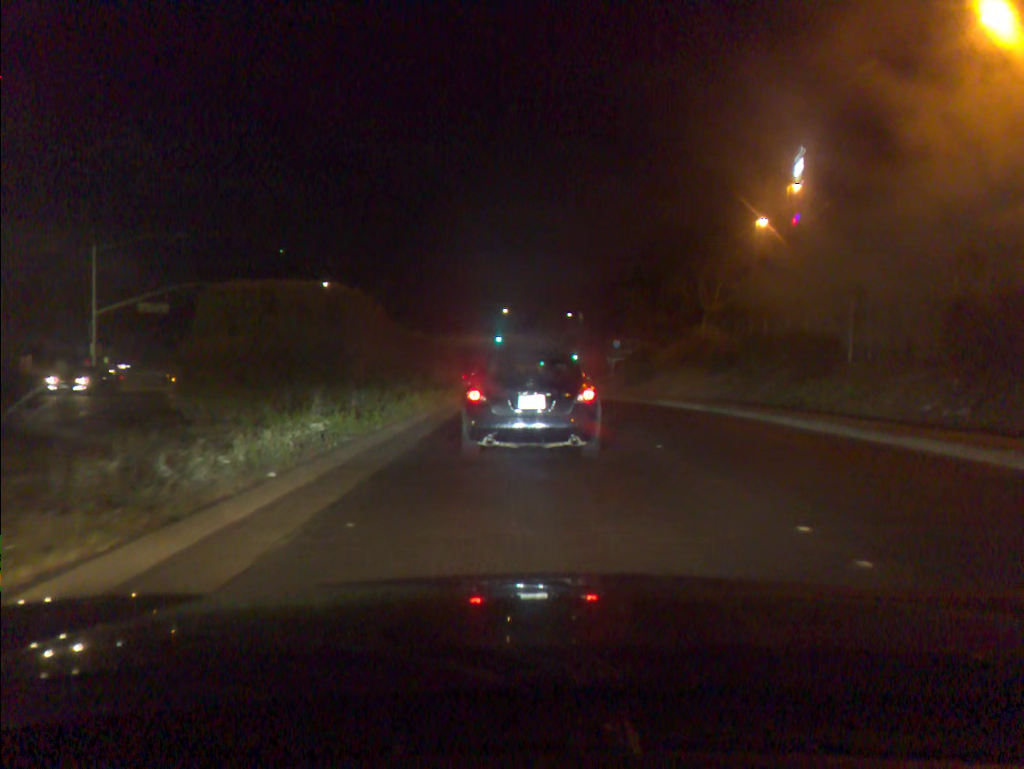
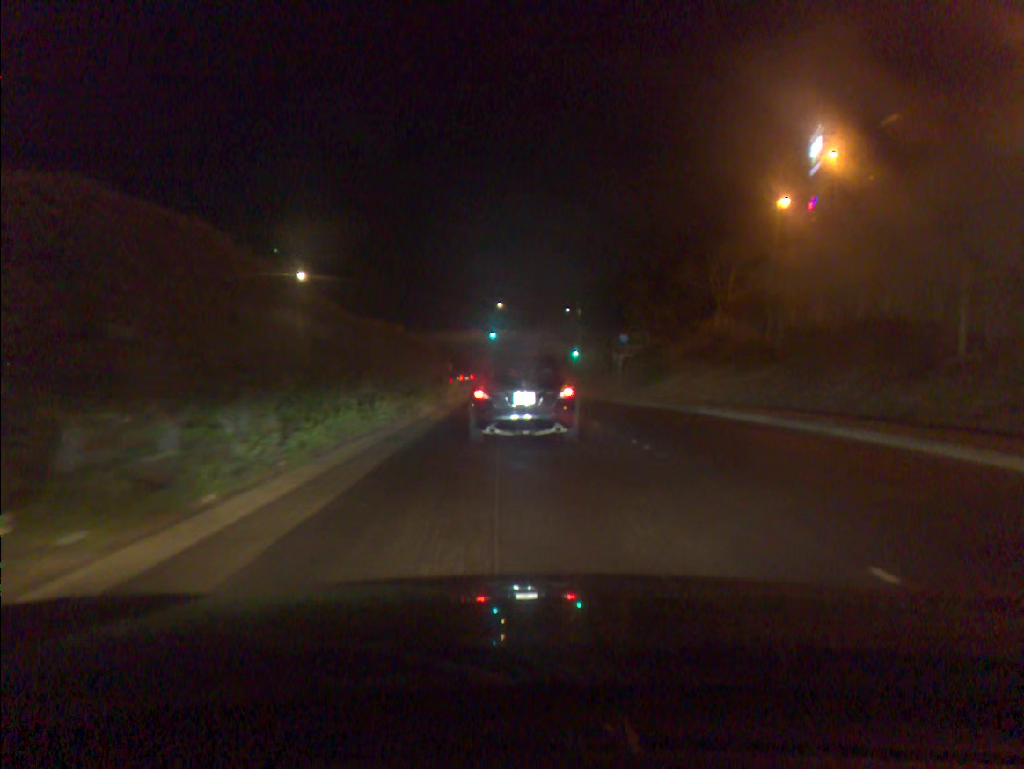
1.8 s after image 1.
(+0.1, +7.3) m; 0°
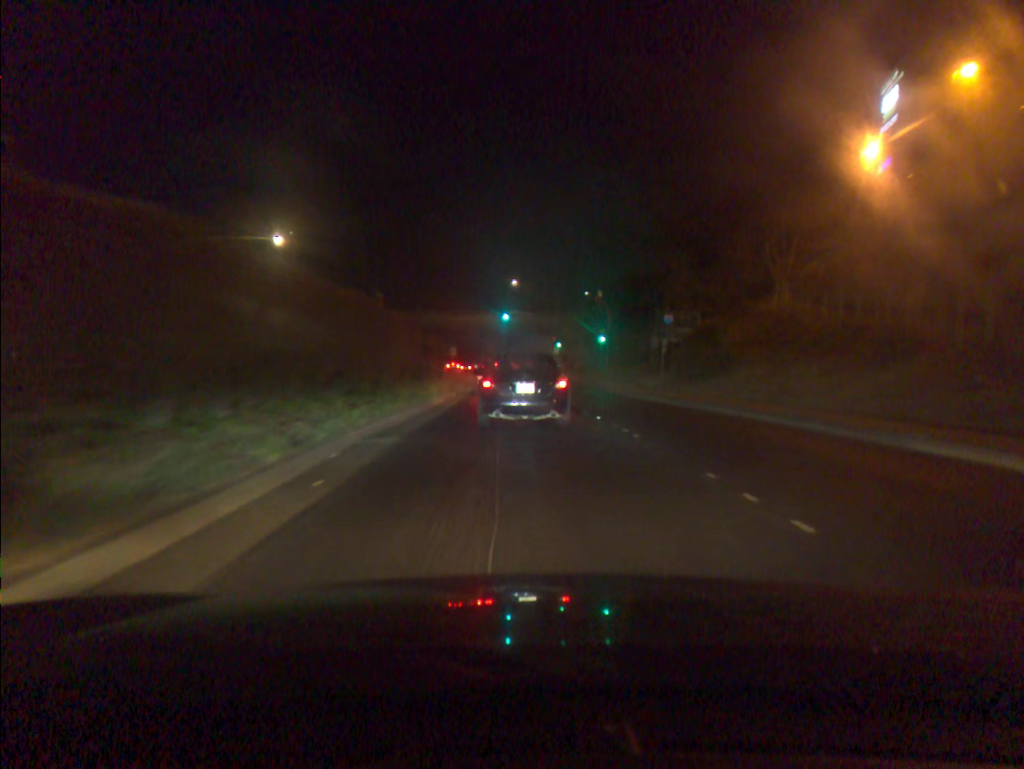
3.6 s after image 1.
(-0.1, +12.1) m; -1°
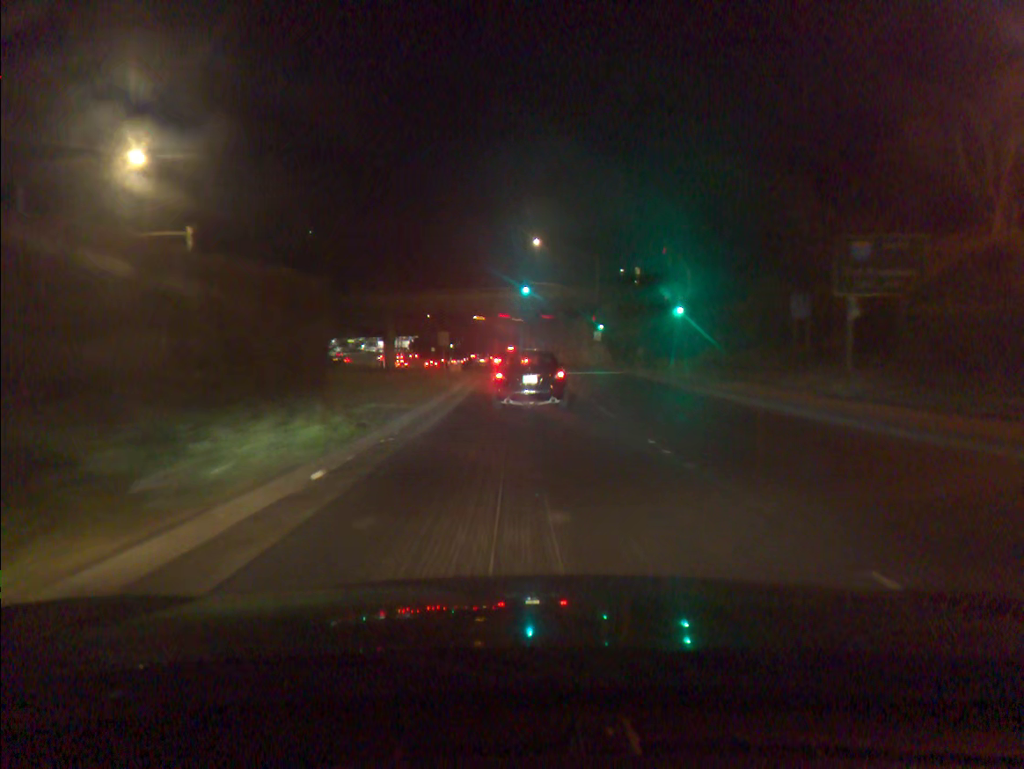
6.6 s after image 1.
(-0.3, +25.6) m; -2°
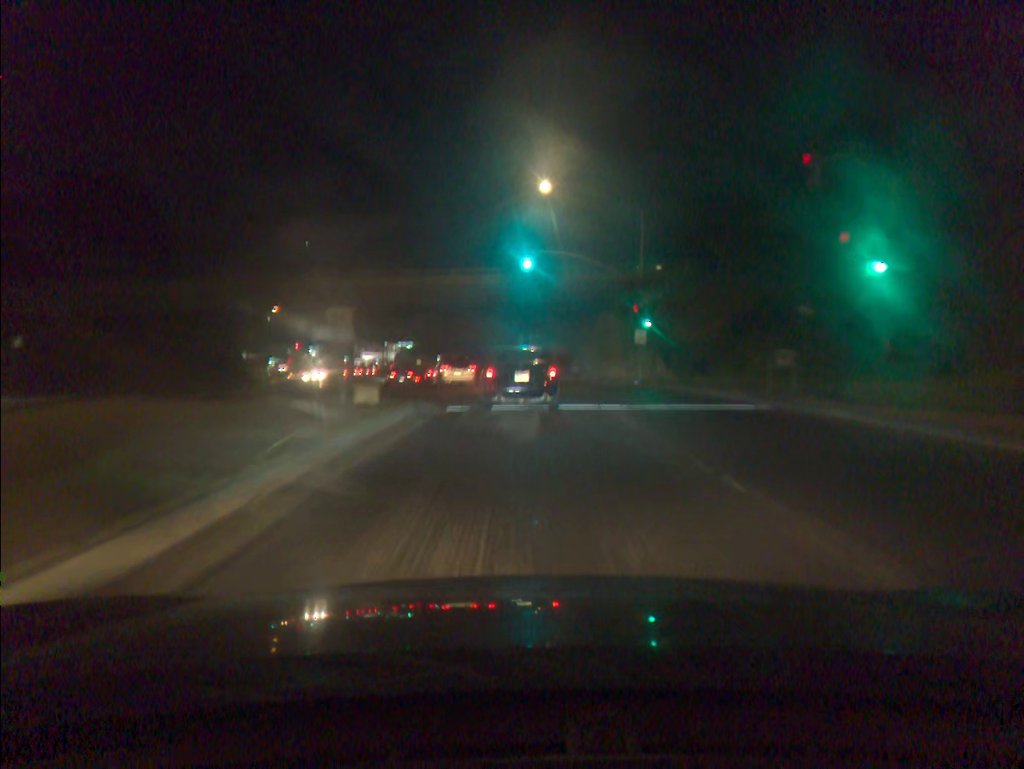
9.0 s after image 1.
(0.0, +24.9) m; 0°
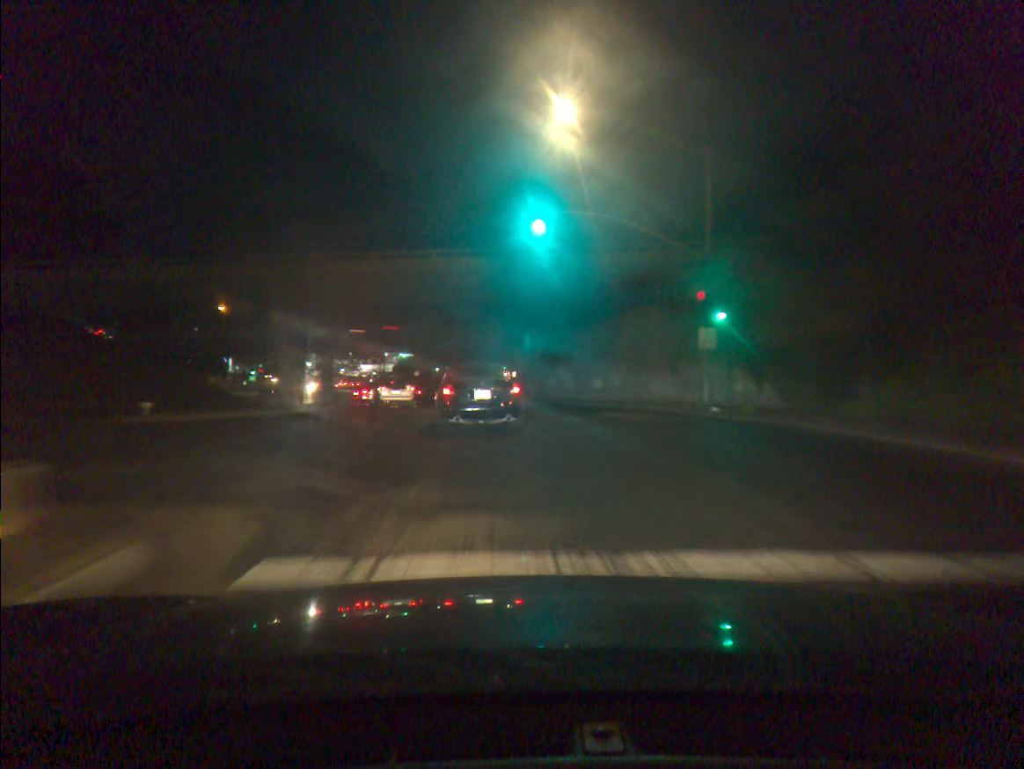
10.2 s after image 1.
(0.0, +13.8) m; 0°
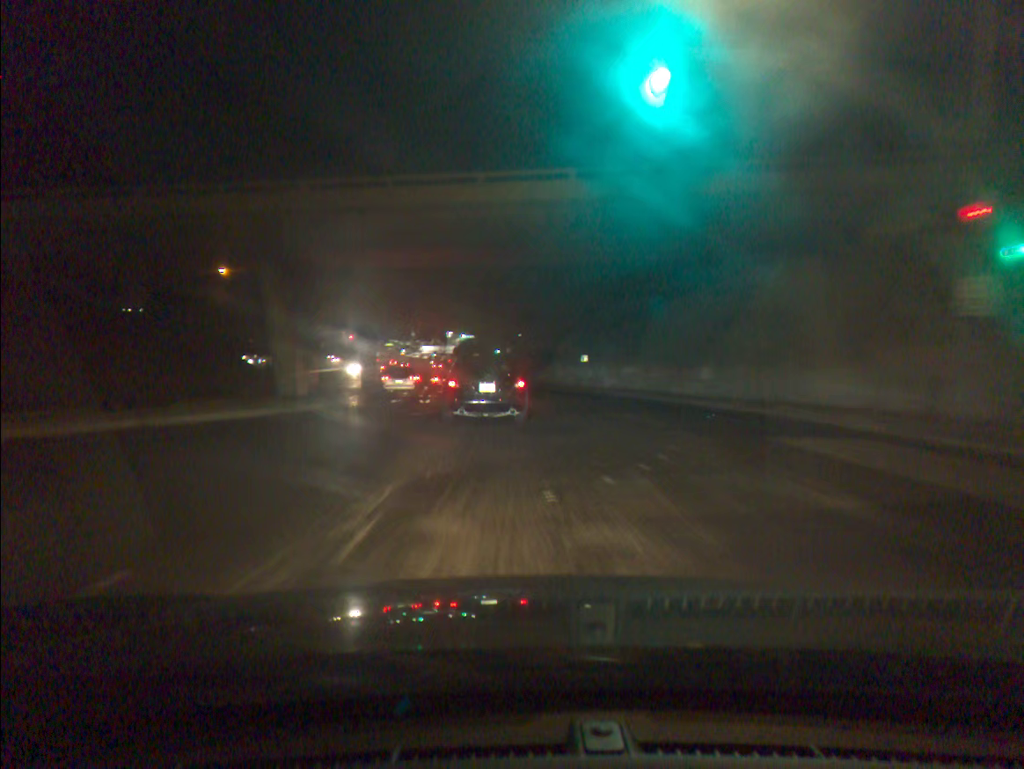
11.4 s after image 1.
(-0.5, +12.9) m; -5°
